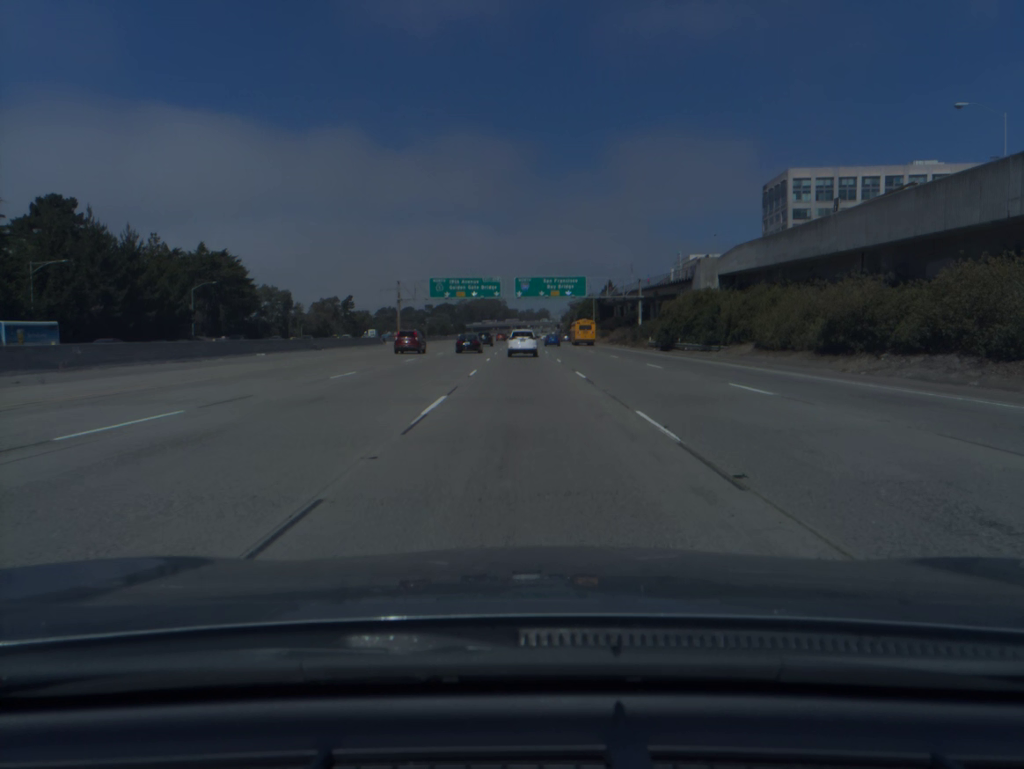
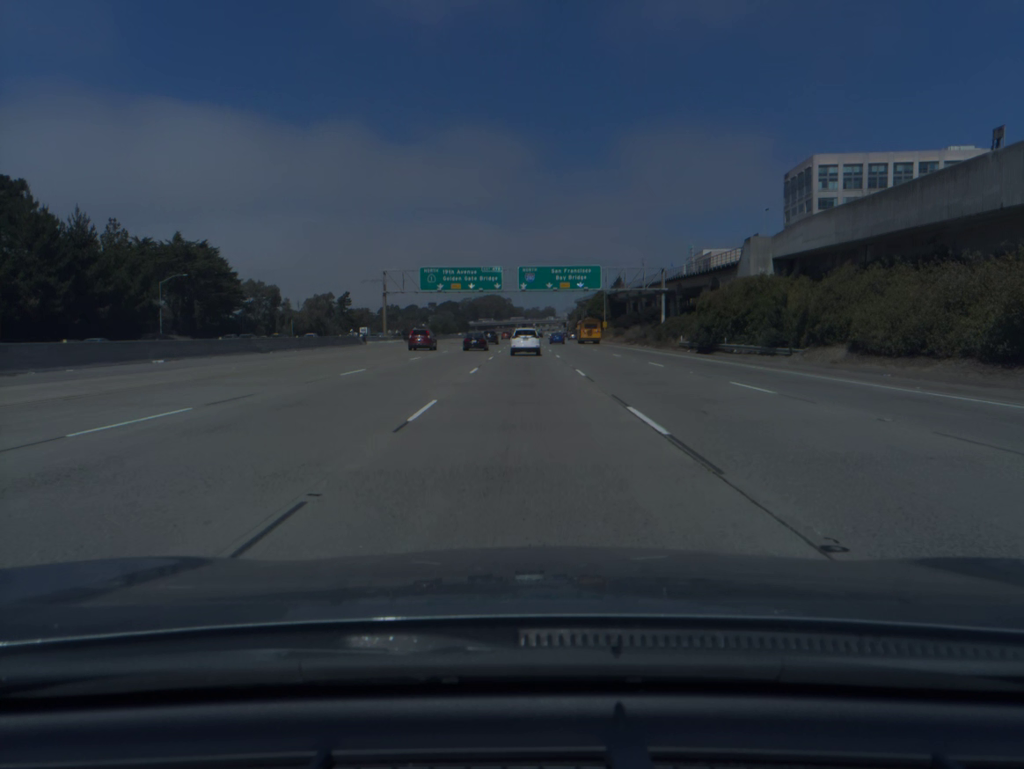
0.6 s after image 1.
(-0.1, +14.0) m; 0°
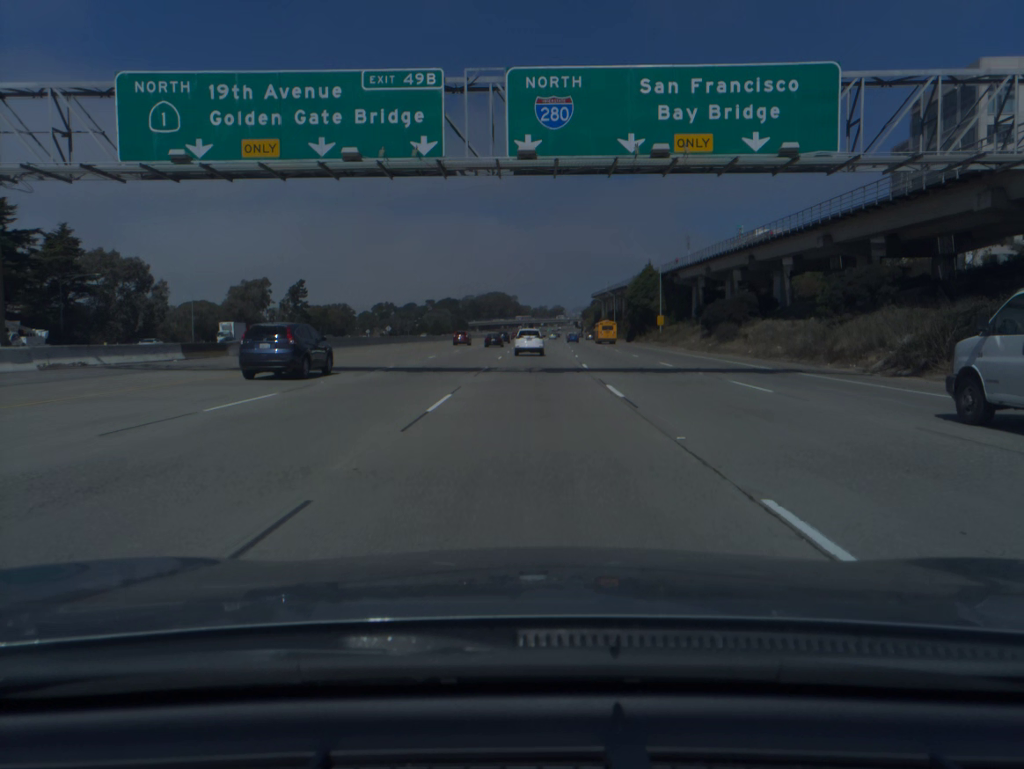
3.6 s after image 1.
(-0.6, +70.1) m; -1°
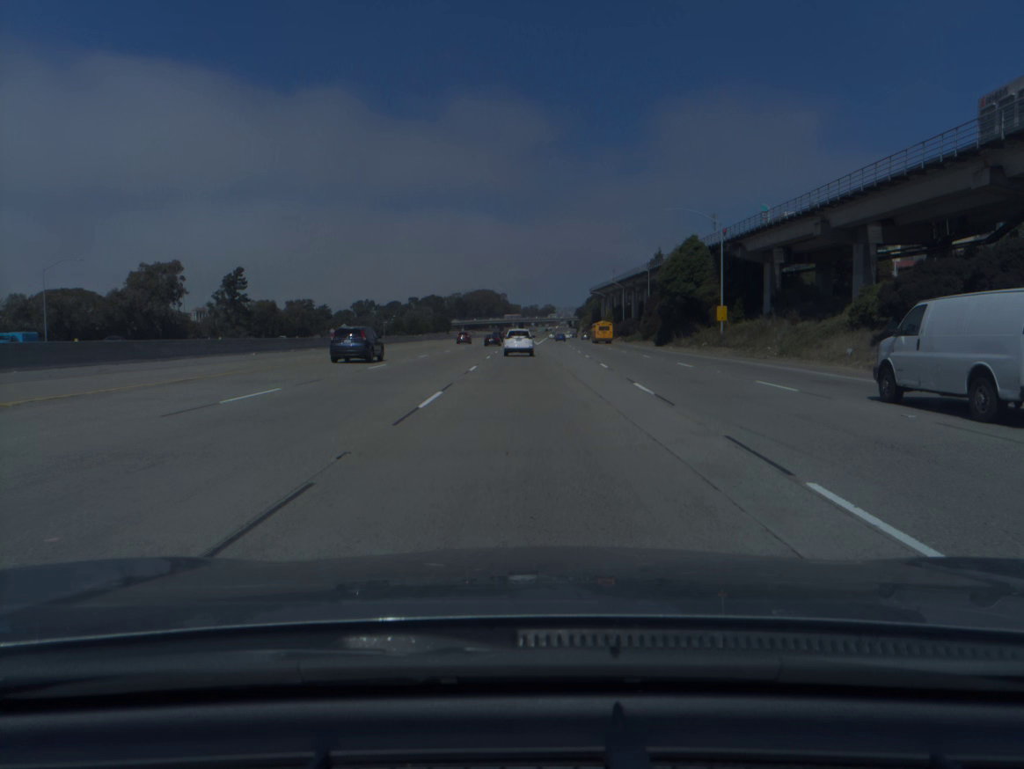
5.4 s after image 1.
(+0.2, +42.0) m; +1°
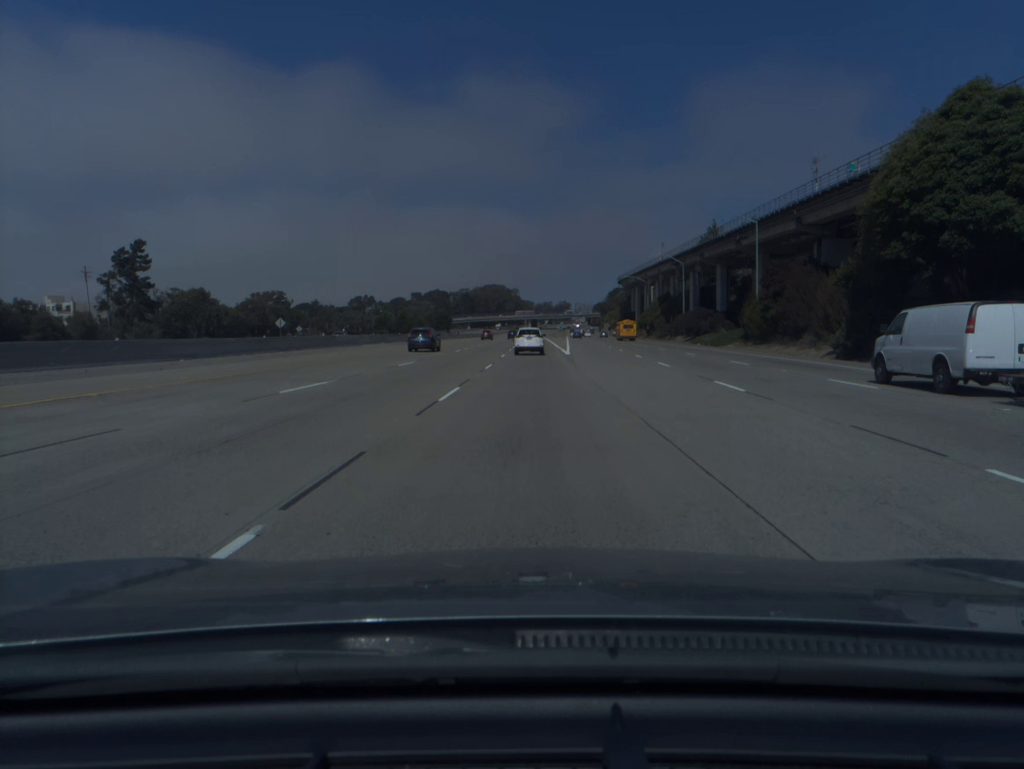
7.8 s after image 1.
(-0.4, +55.9) m; -1°
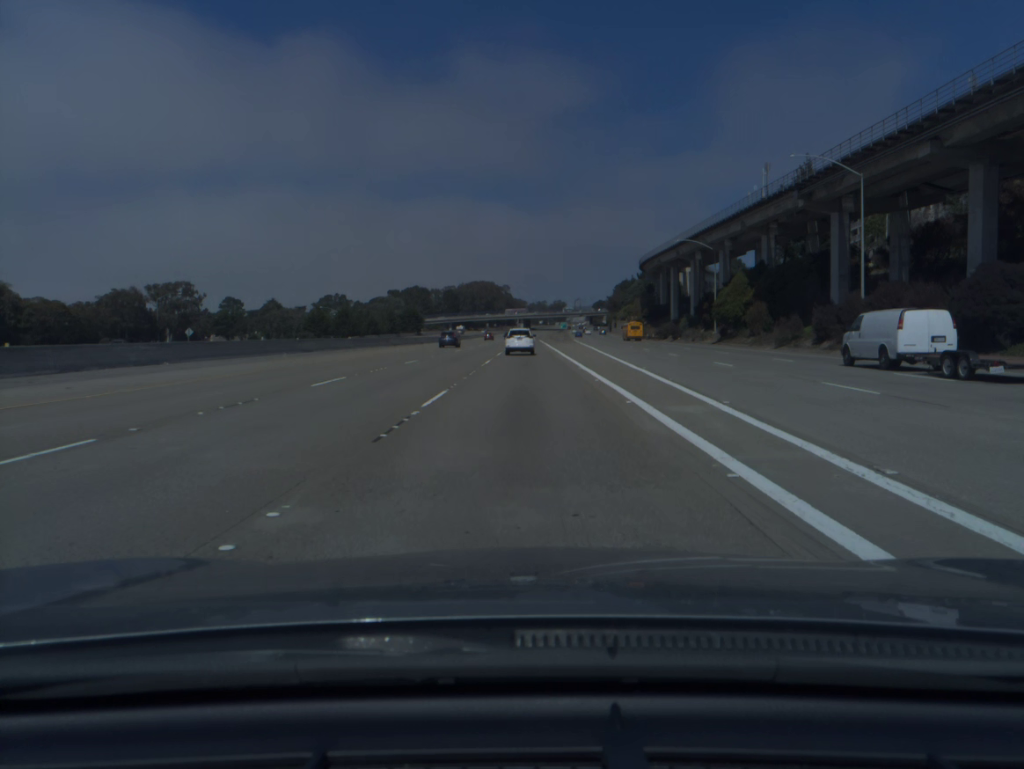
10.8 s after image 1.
(+0.6, +69.7) m; 0°
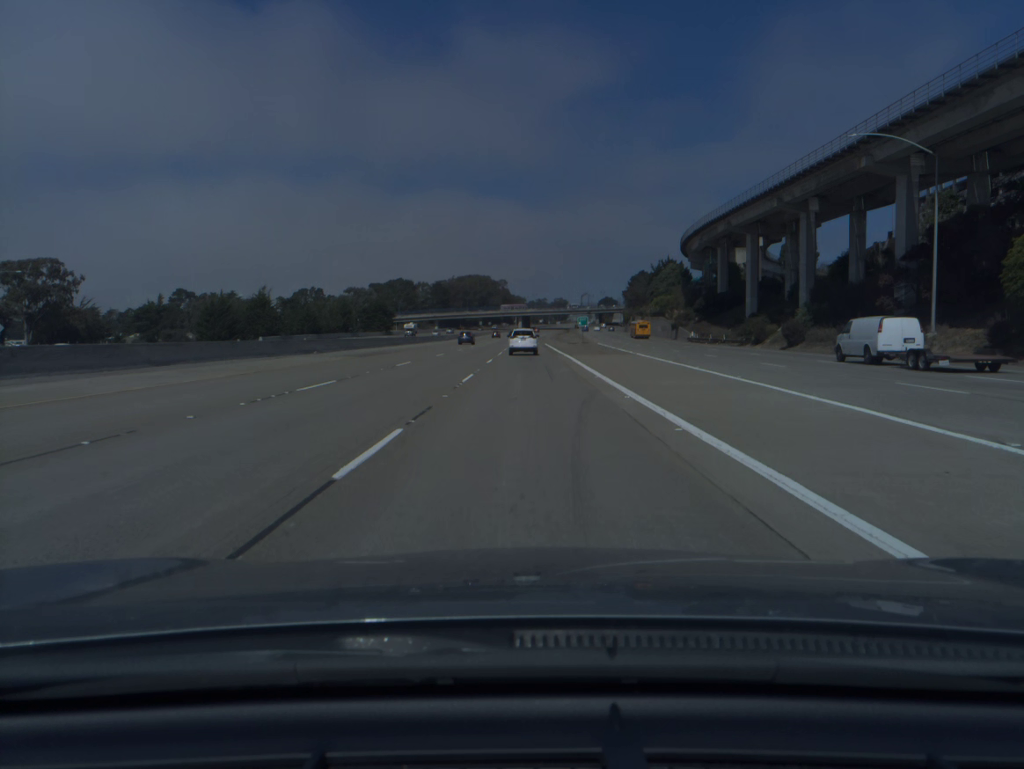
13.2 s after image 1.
(-0.1, +56.3) m; 0°
